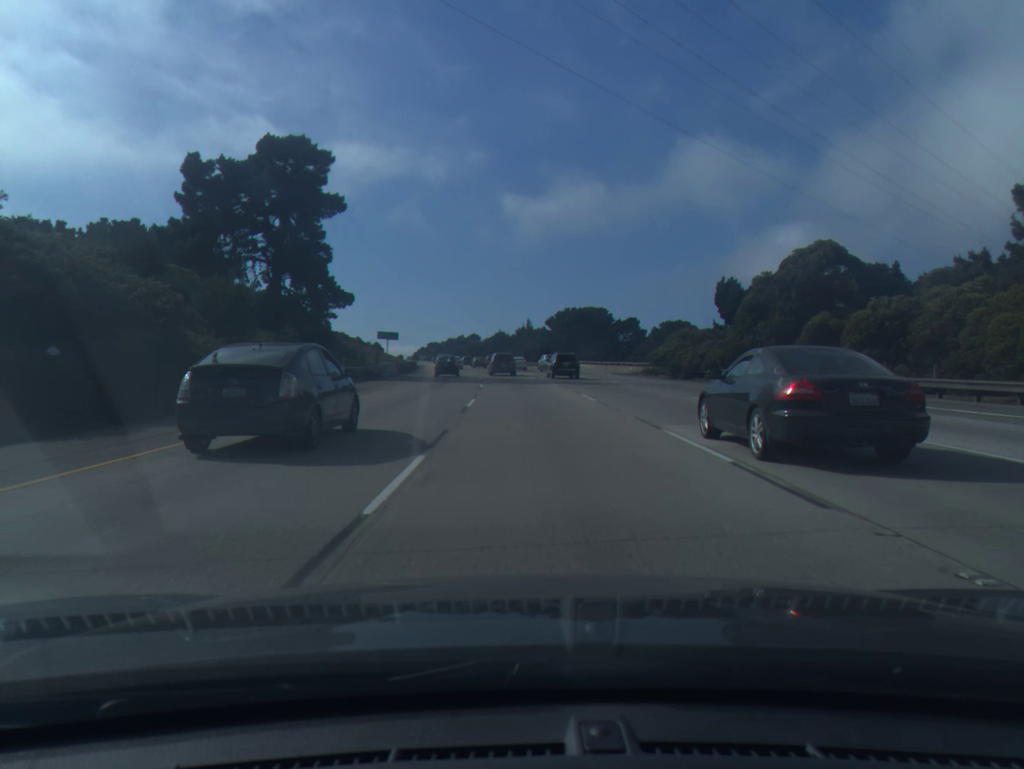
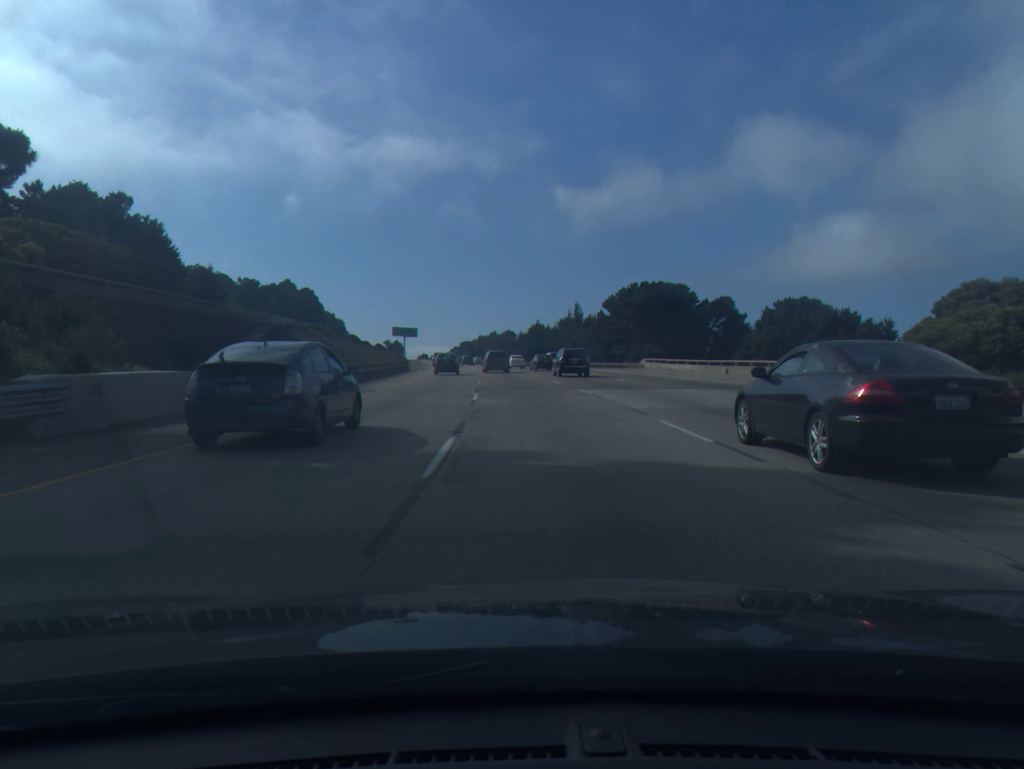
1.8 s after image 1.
(-1.0, +42.0) m; -3°
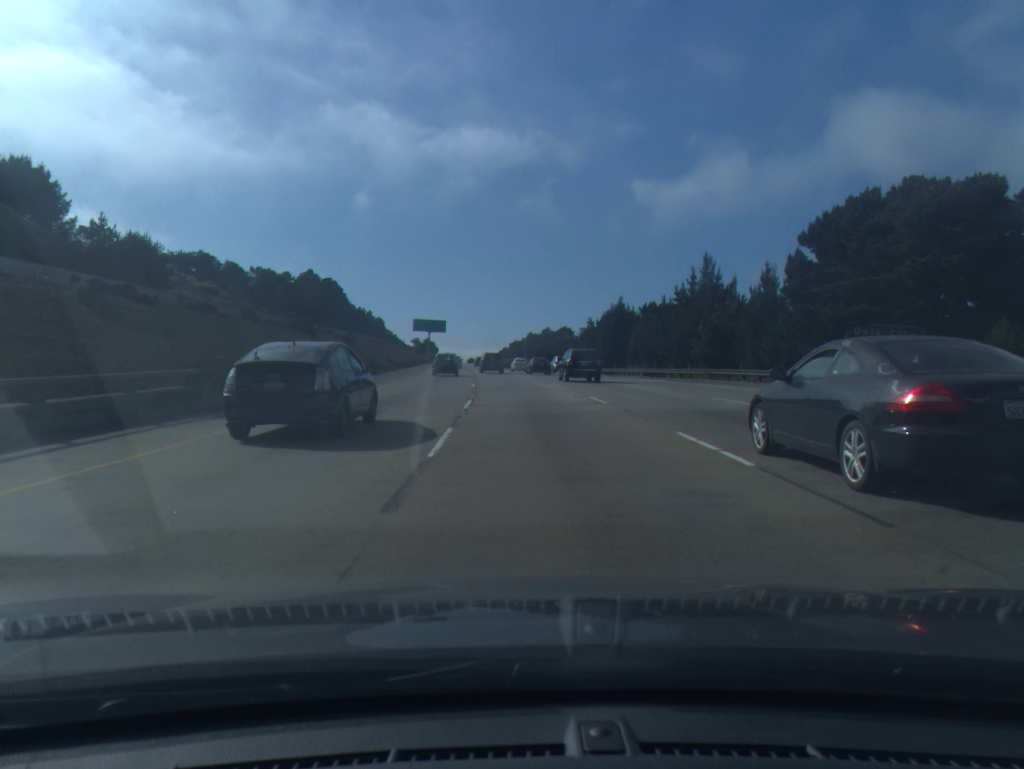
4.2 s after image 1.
(-1.8, +56.6) m; -4°
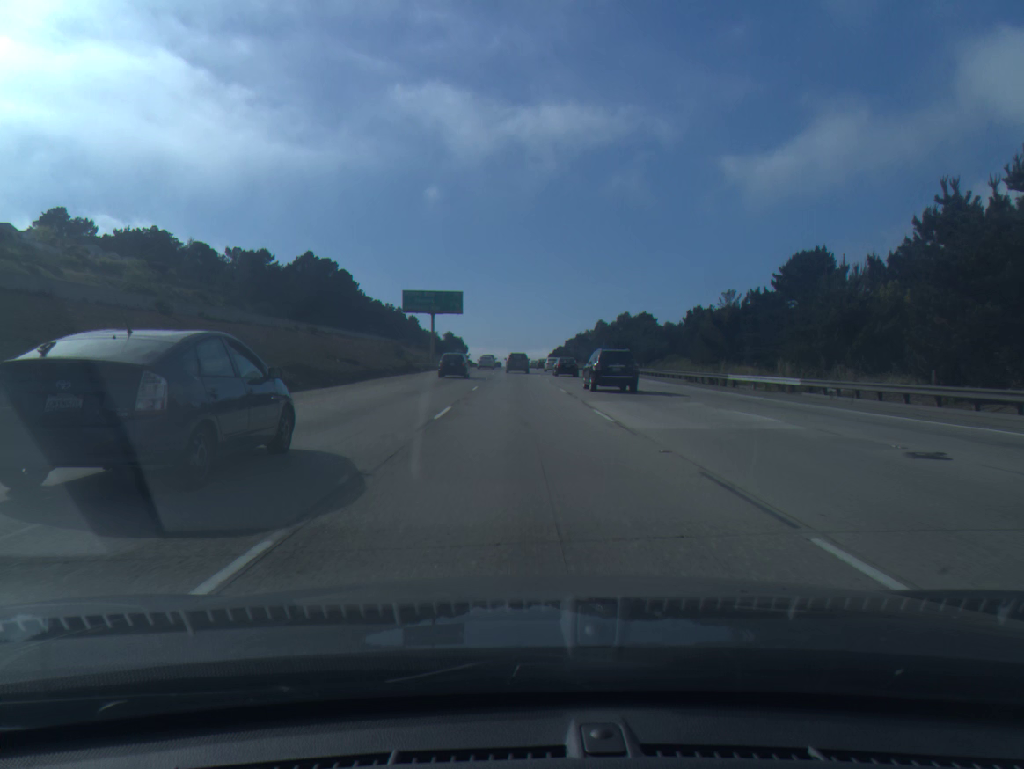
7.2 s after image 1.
(-3.2, +75.5) m; -4°
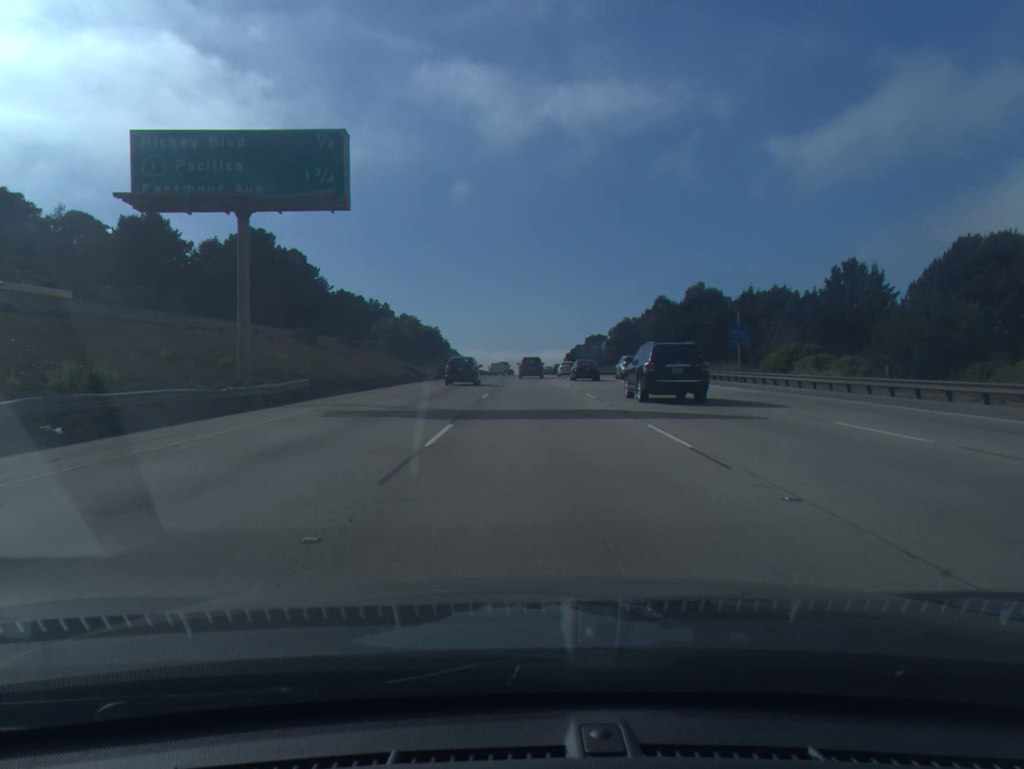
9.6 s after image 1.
(-0.7, +63.5) m; -1°
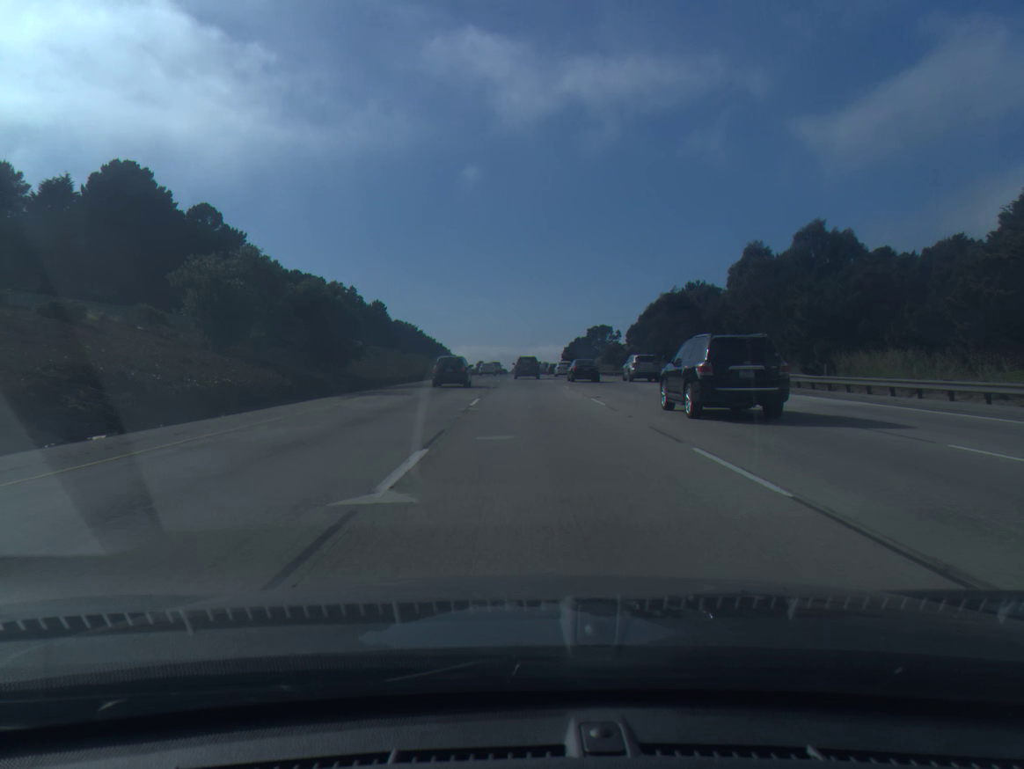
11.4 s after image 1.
(+0.3, +48.0) m; +1°
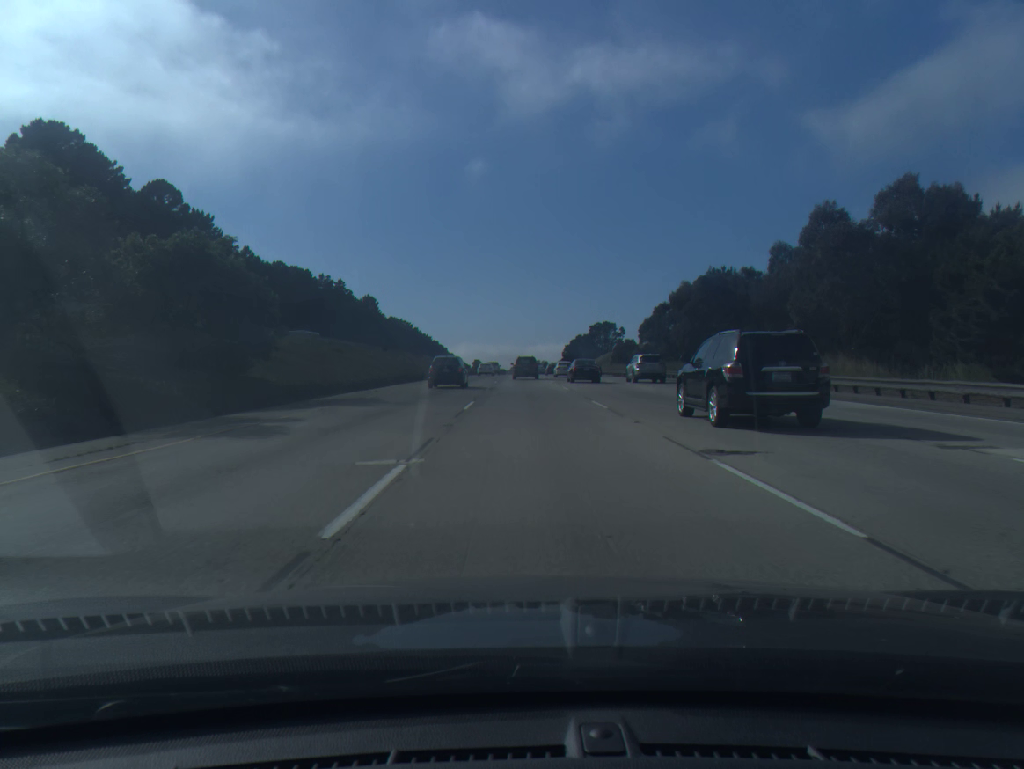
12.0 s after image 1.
(0.0, +16.1) m; 0°
